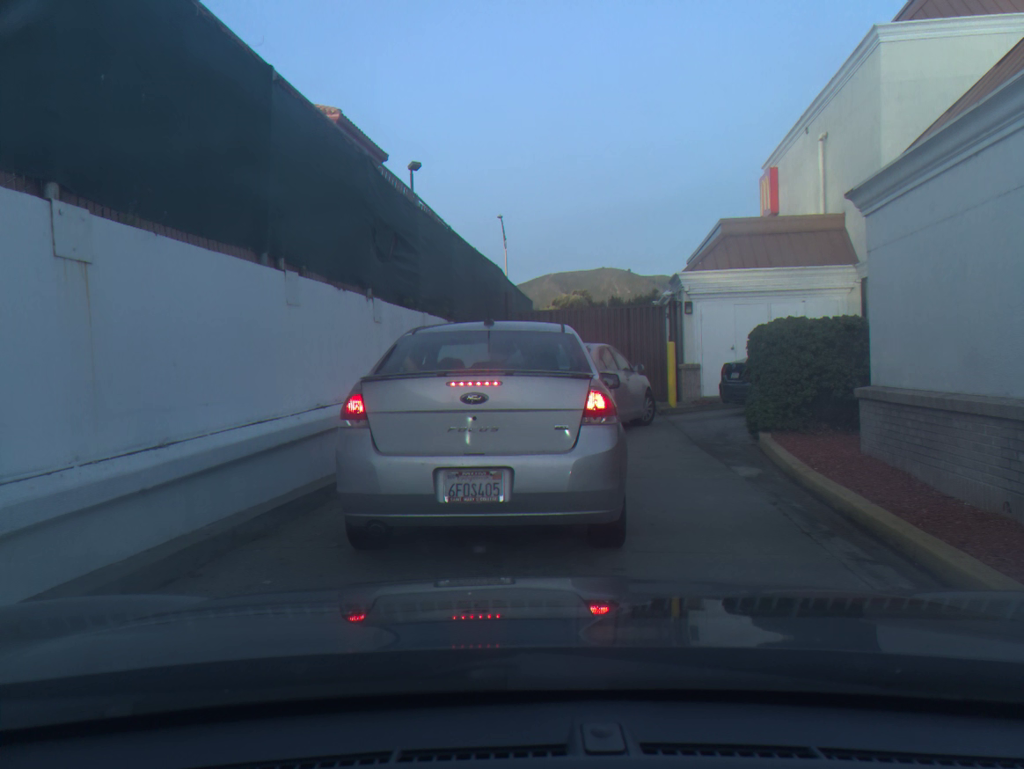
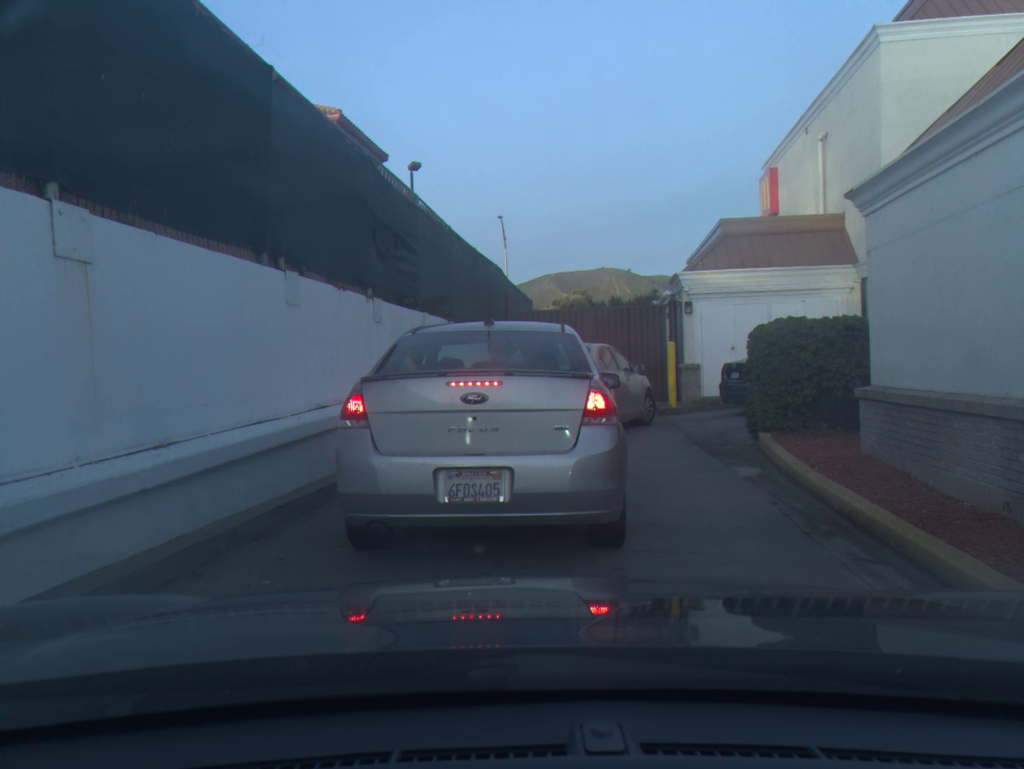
(+0.1, 0.0) m; 0°
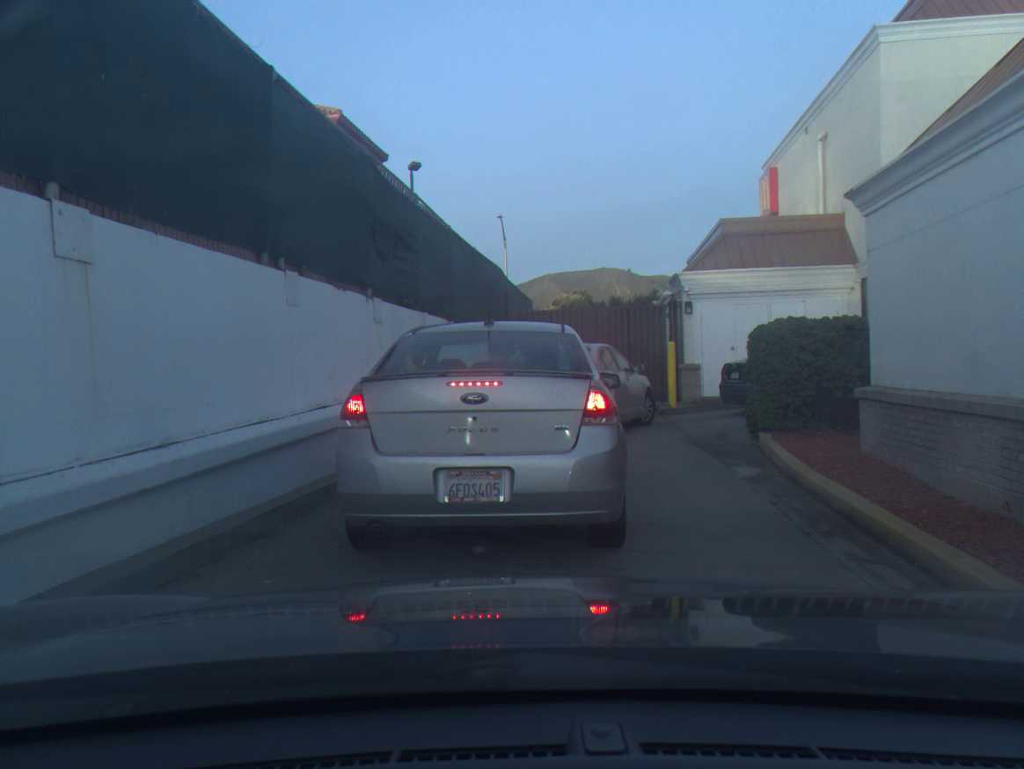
(0.0, 0.0) m; 0°
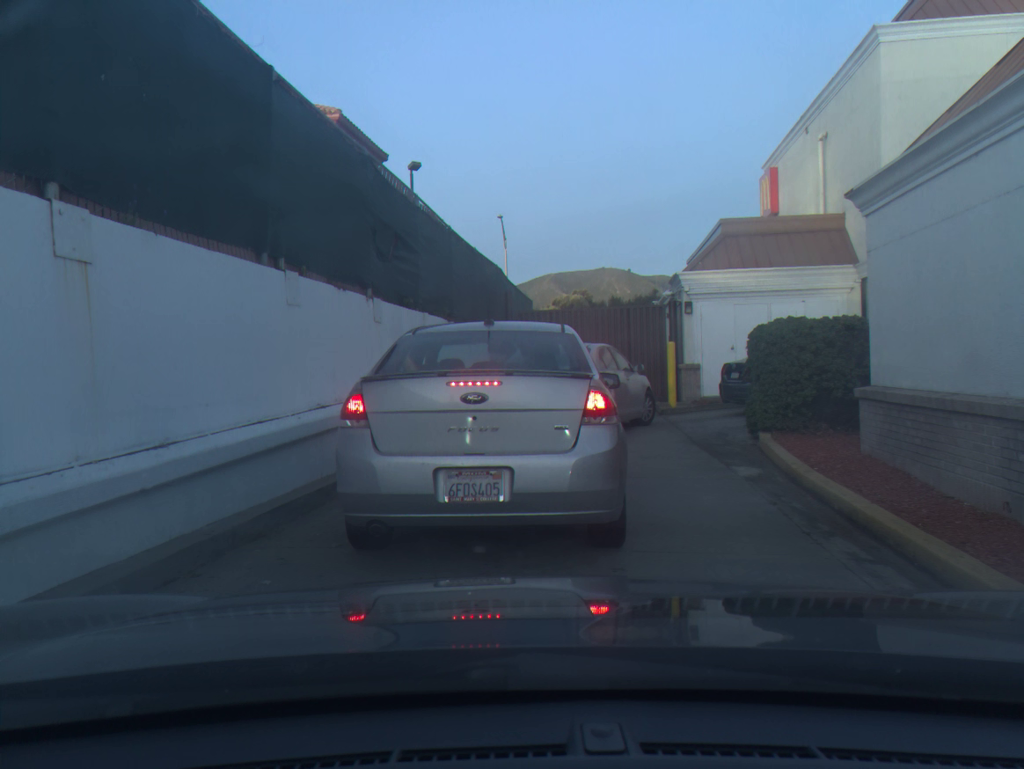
(0.0, 0.0) m; 0°
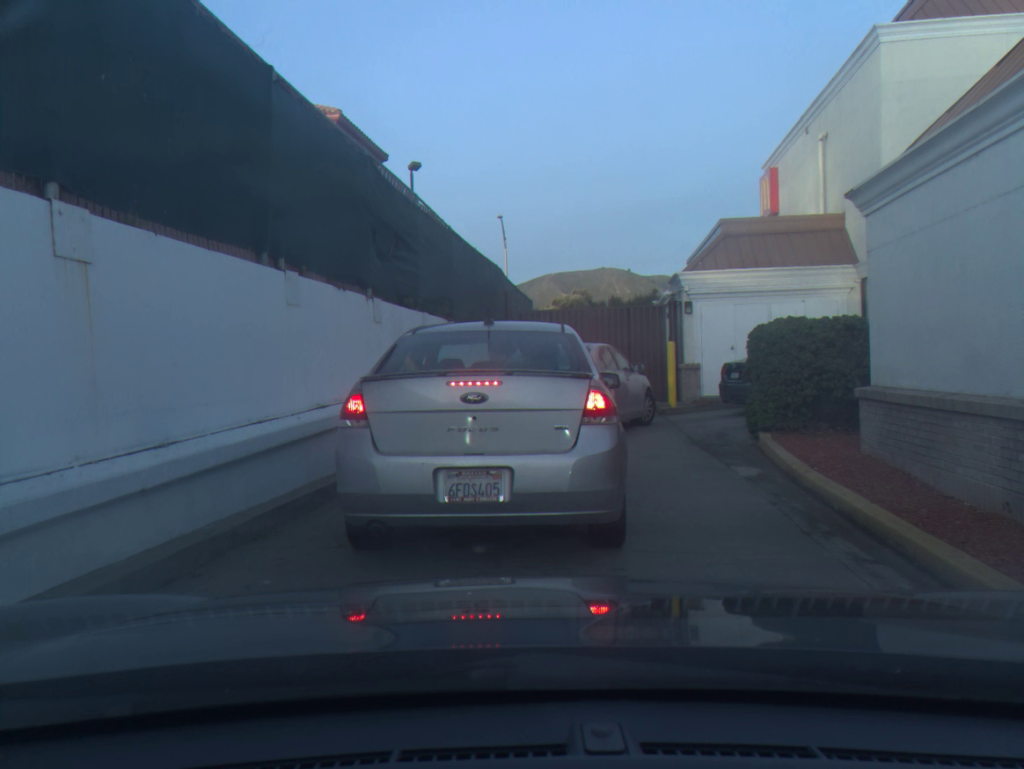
(0.0, 0.0) m; 0°
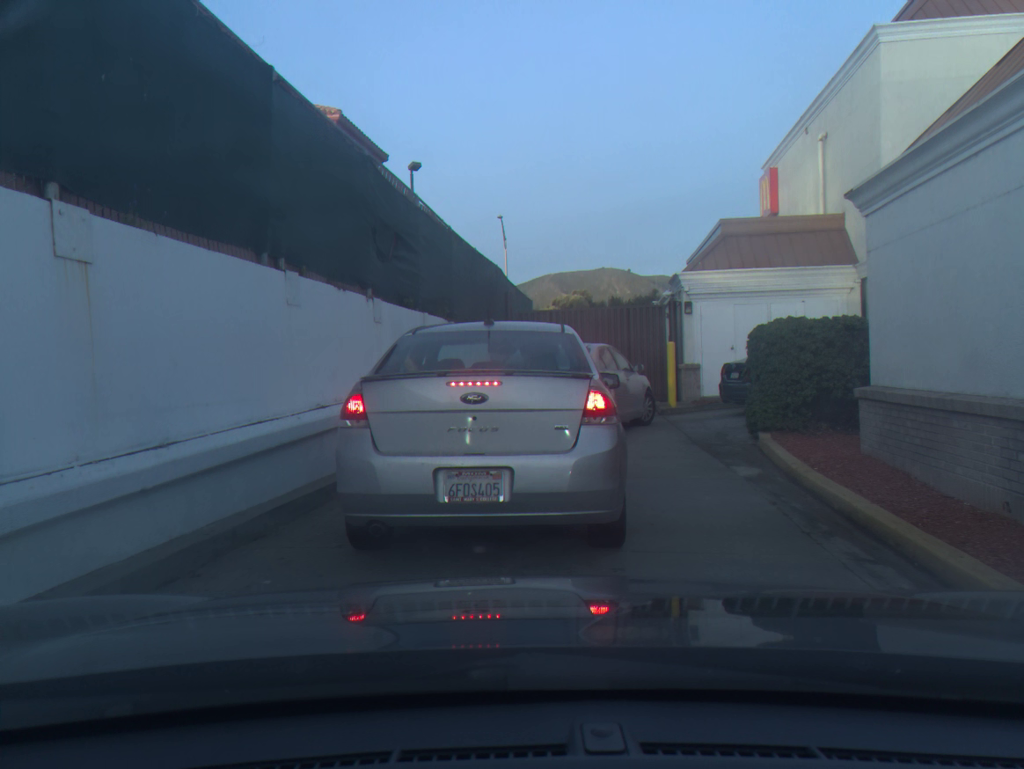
(0.0, 0.0) m; 0°
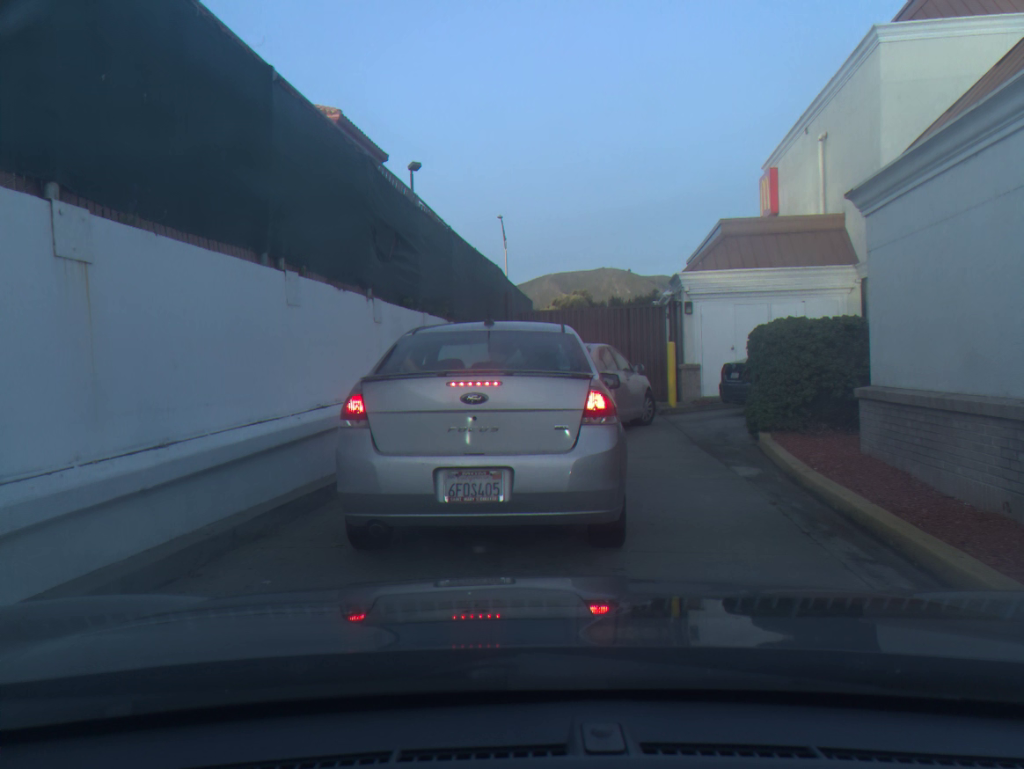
(0.0, 0.0) m; 0°
